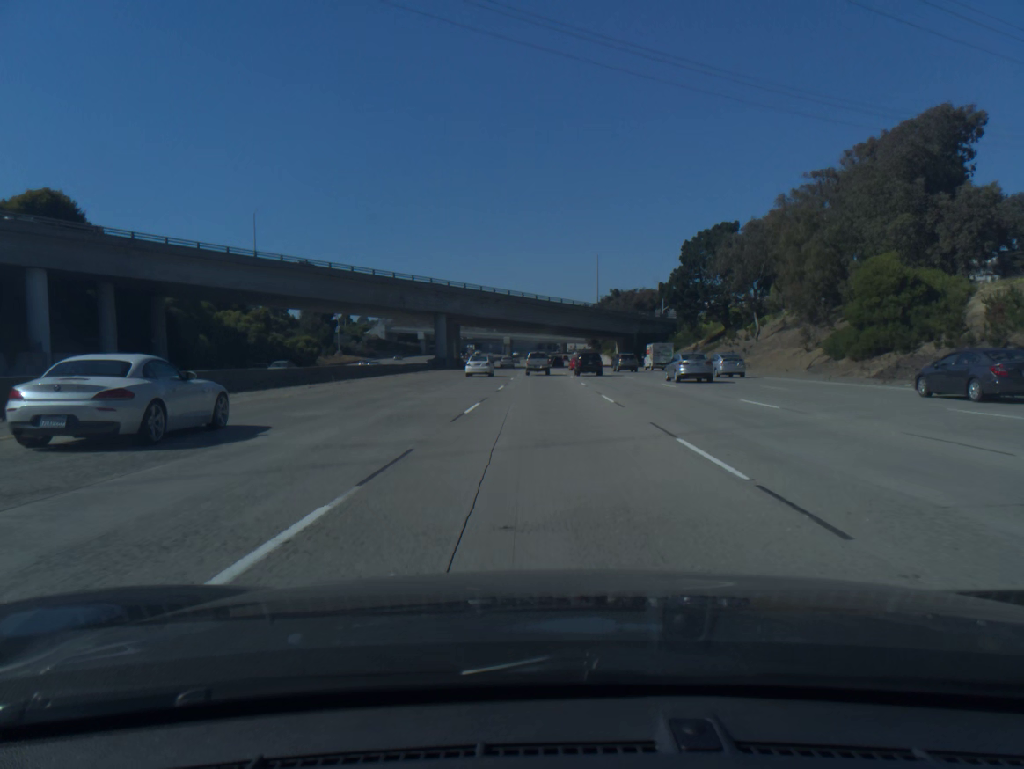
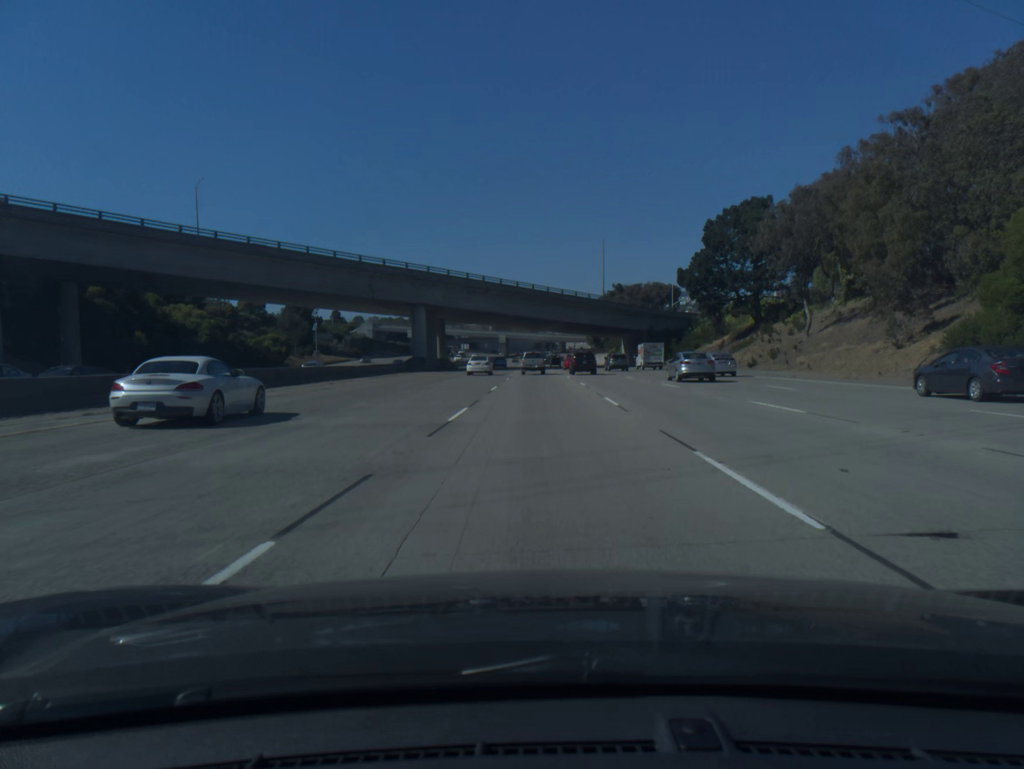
(0.0, +16.1) m; 0°
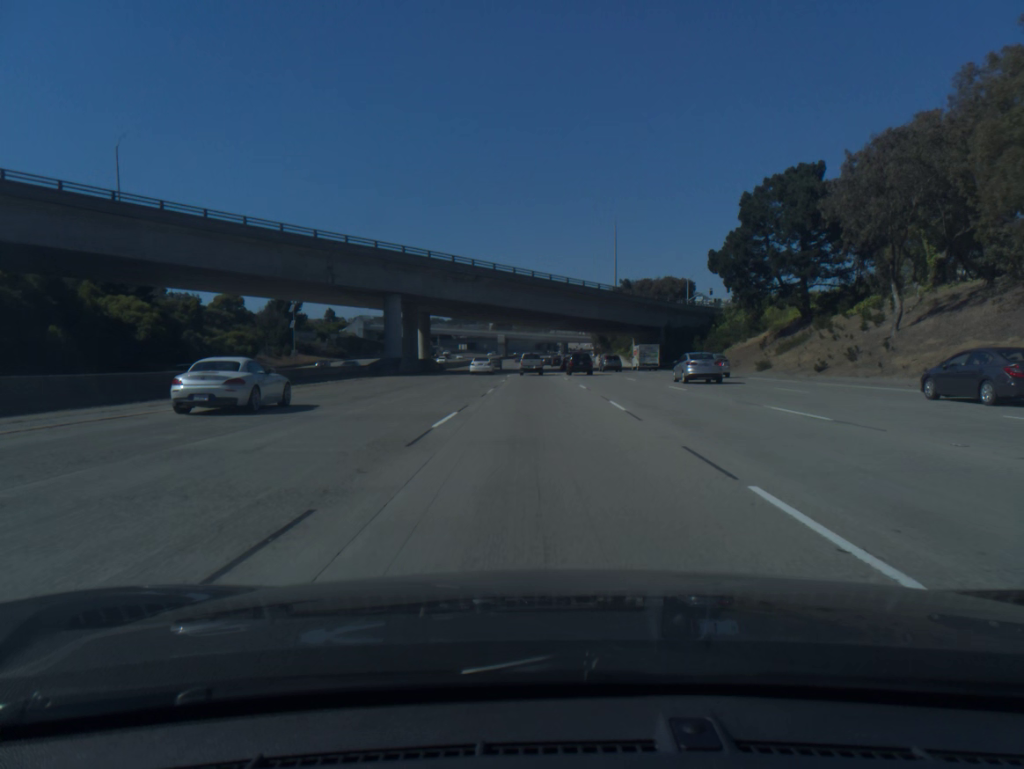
(0.0, +16.2) m; 0°
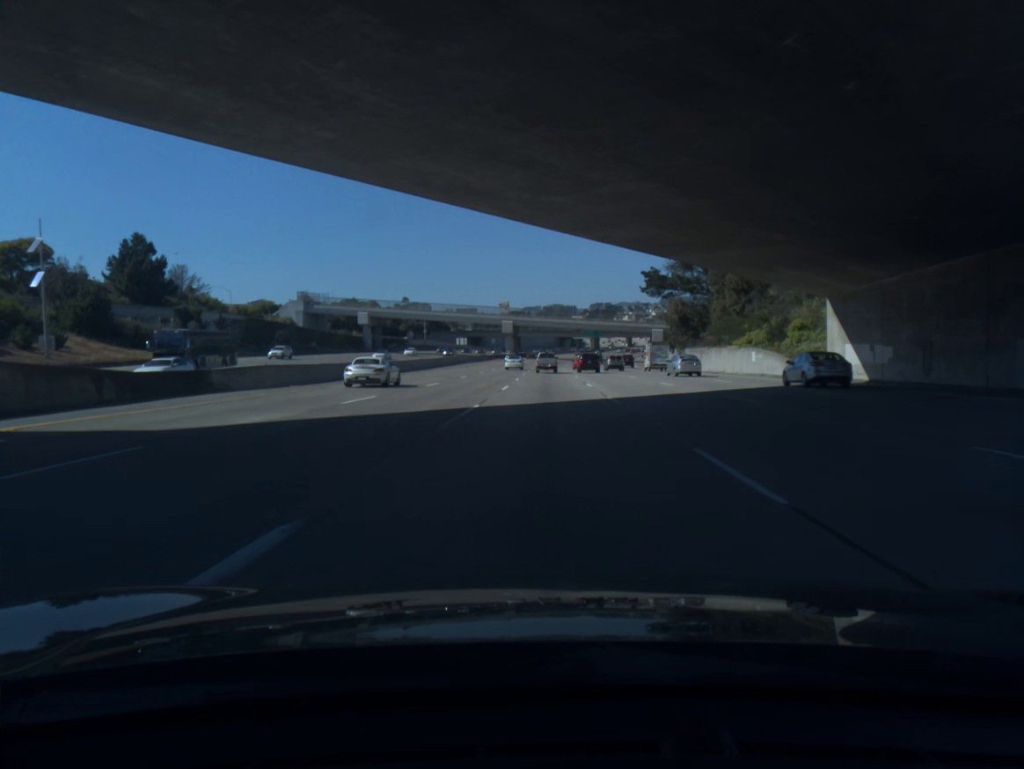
(-1.2, +82.5) m; -2°
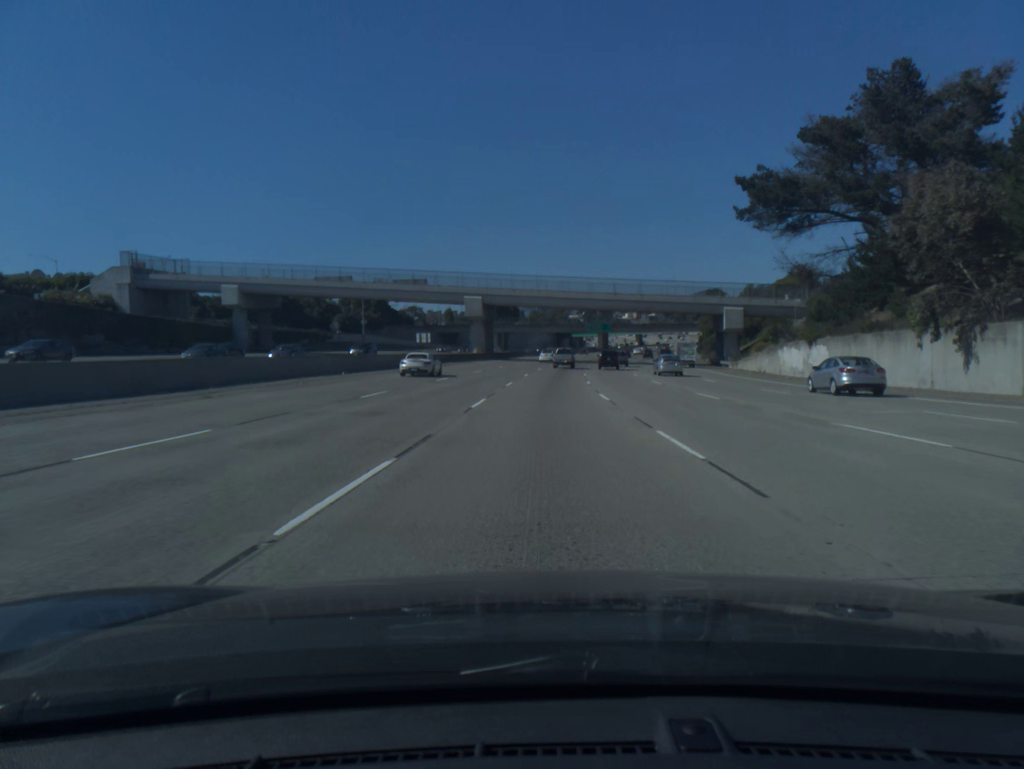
(+0.4, +68.0) m; 0°
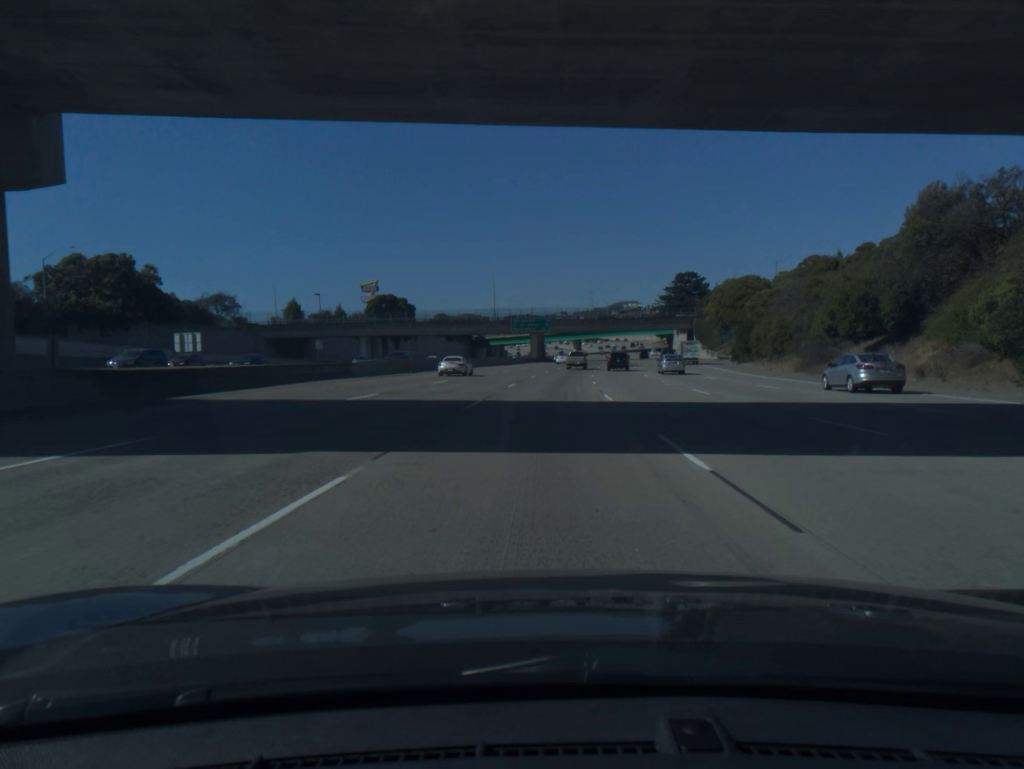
(+3.3, +86.5) m; +6°
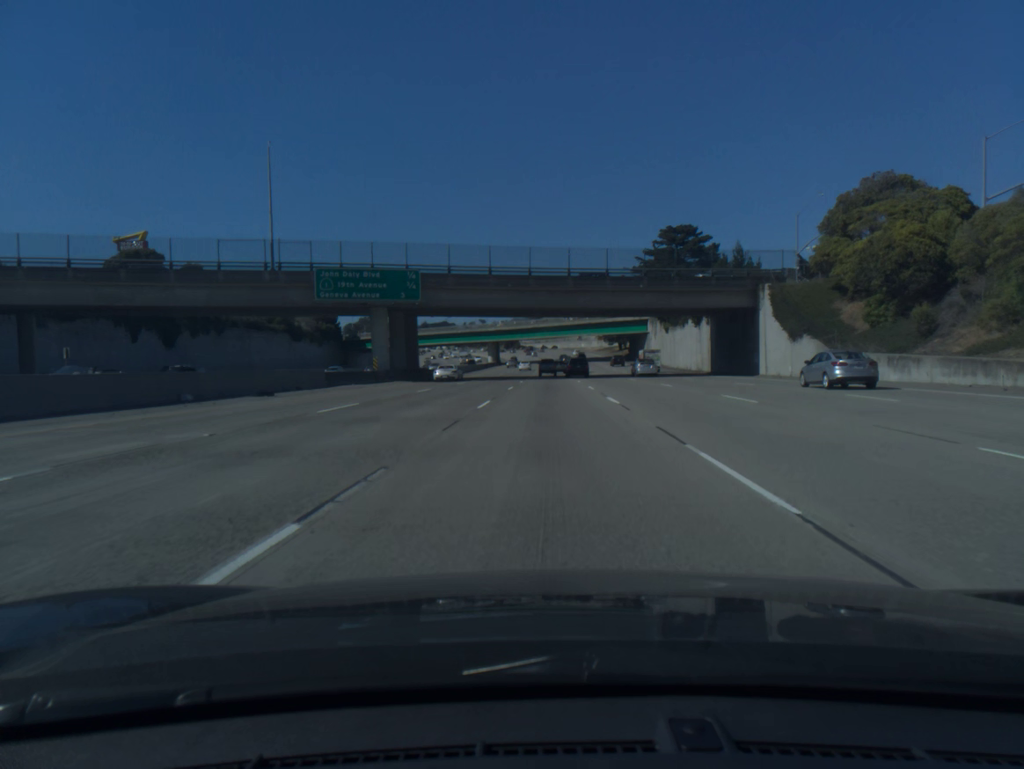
(+4.6, +87.6) m; +6°
